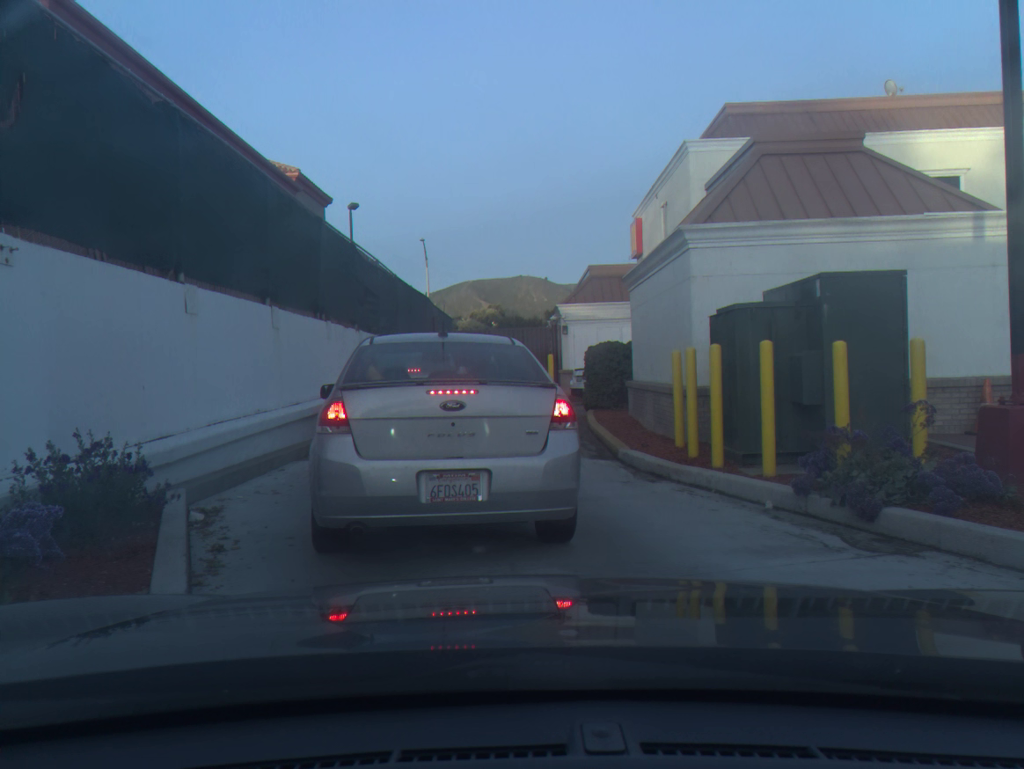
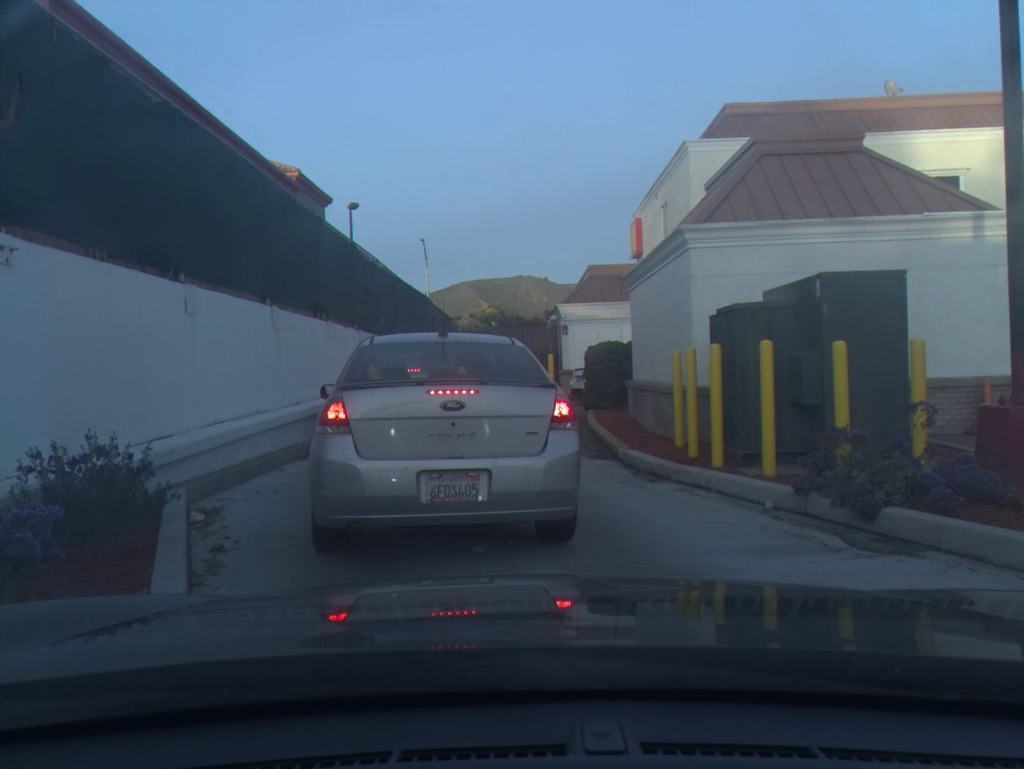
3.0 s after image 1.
(0.0, 0.0) m; 0°
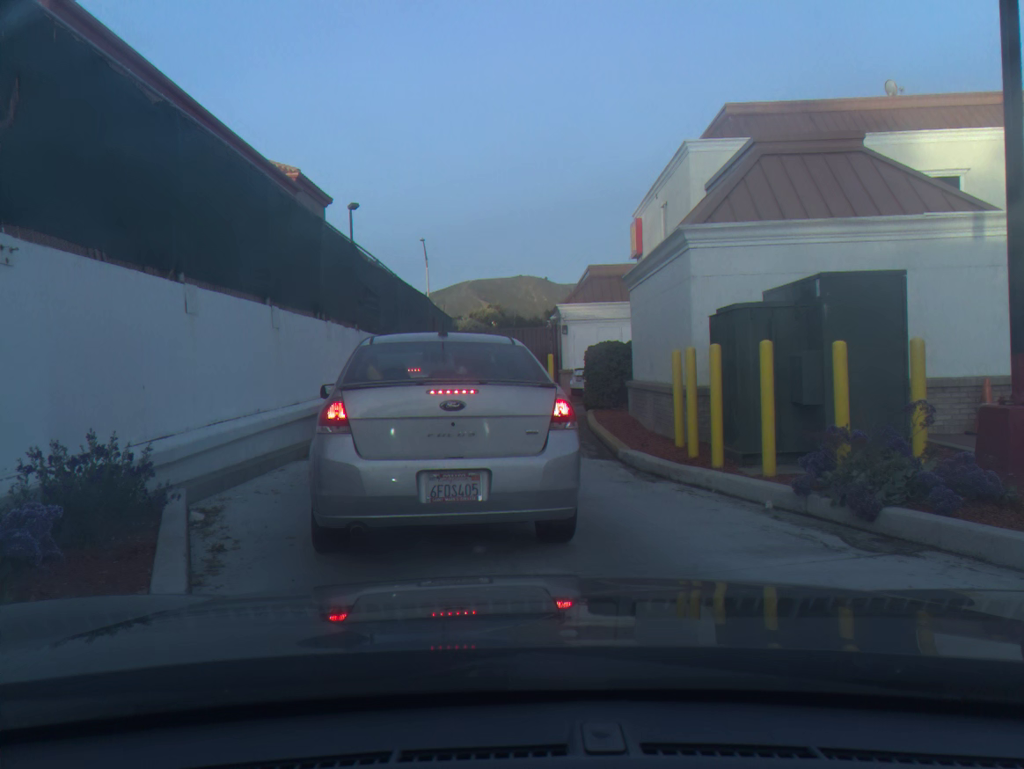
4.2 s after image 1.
(0.0, 0.0) m; 0°
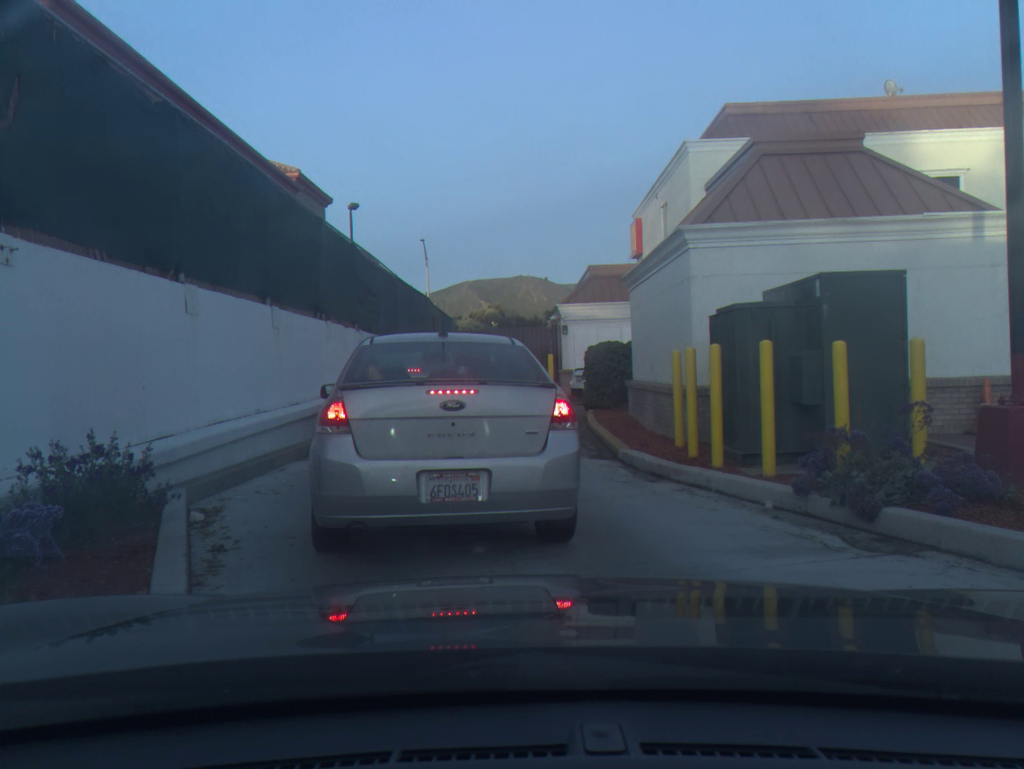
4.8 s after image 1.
(0.0, 0.0) m; 0°
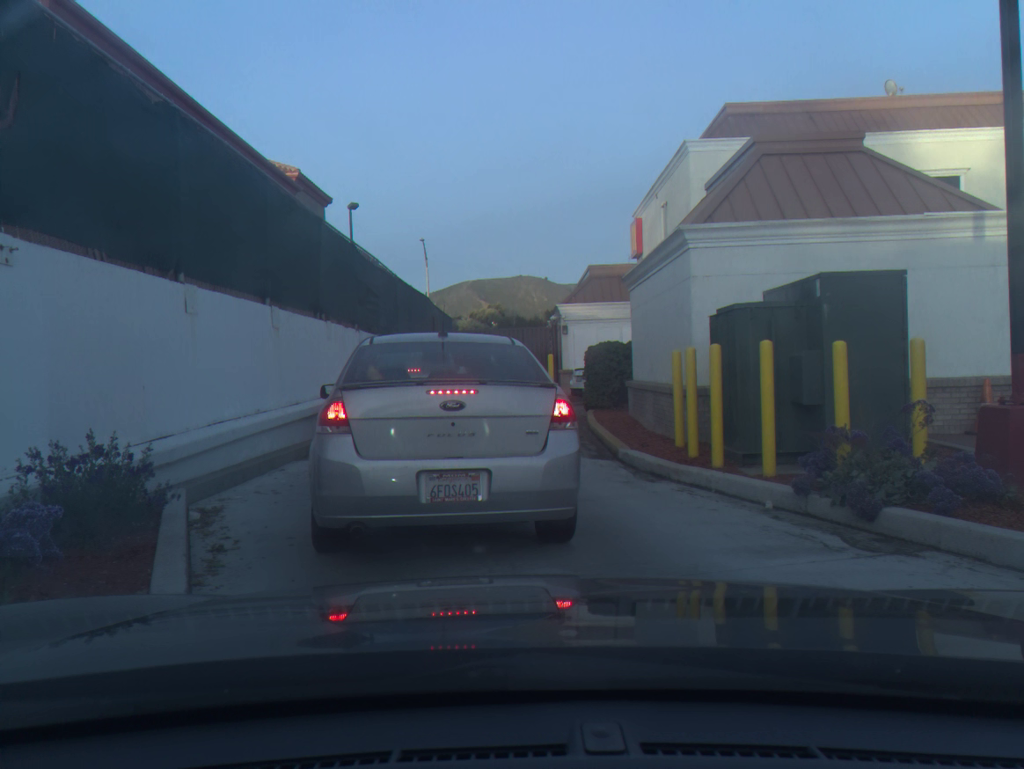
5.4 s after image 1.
(0.0, 0.0) m; 0°
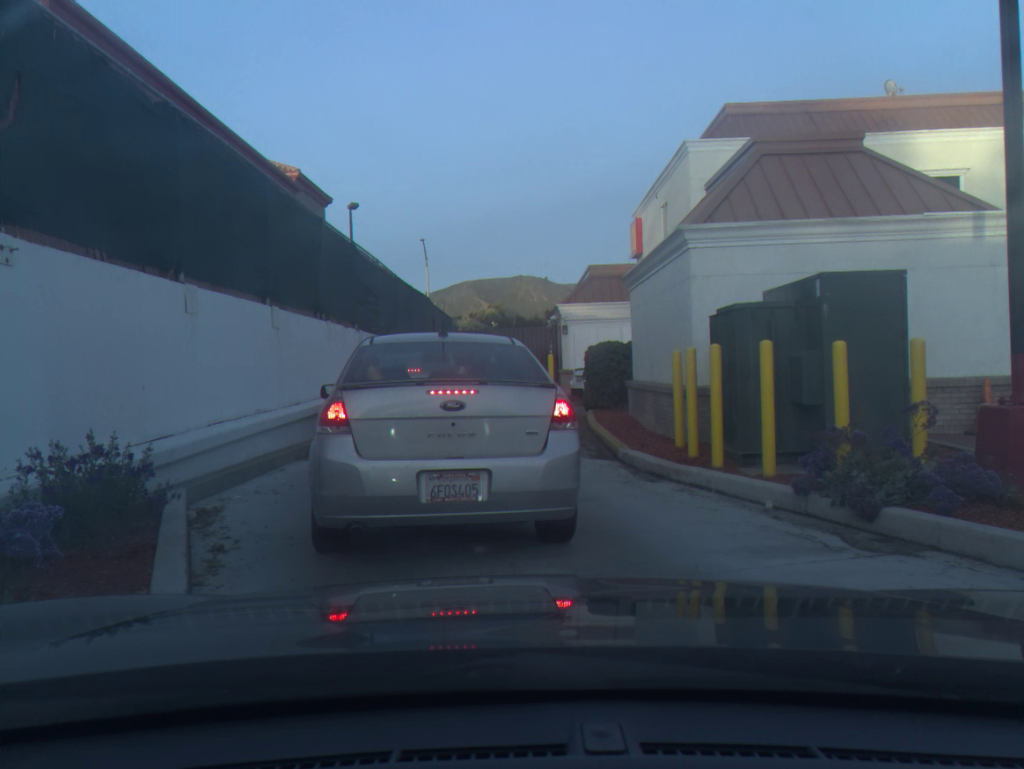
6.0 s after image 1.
(0.0, 0.0) m; 0°
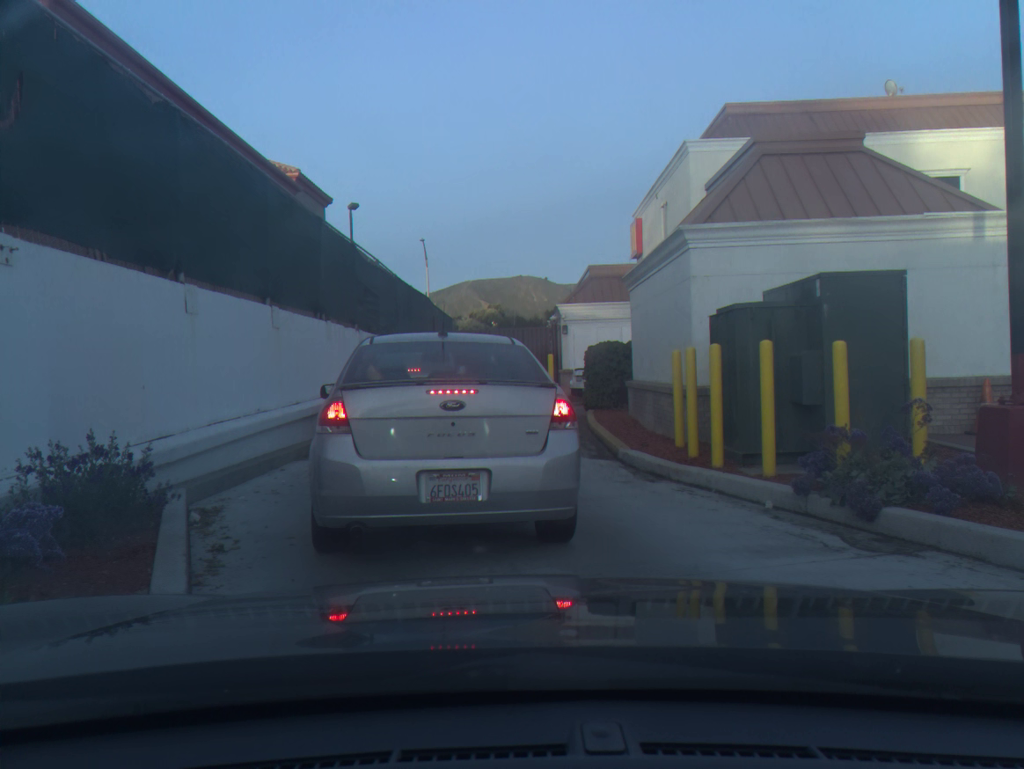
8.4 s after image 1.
(0.0, 0.0) m; 0°
